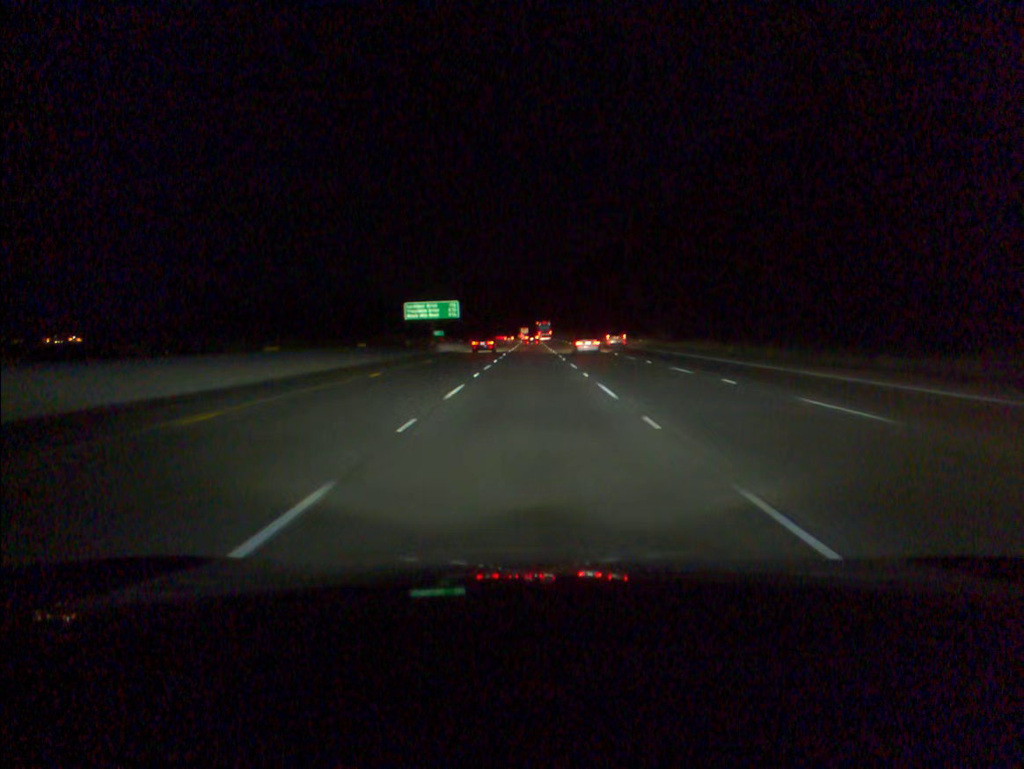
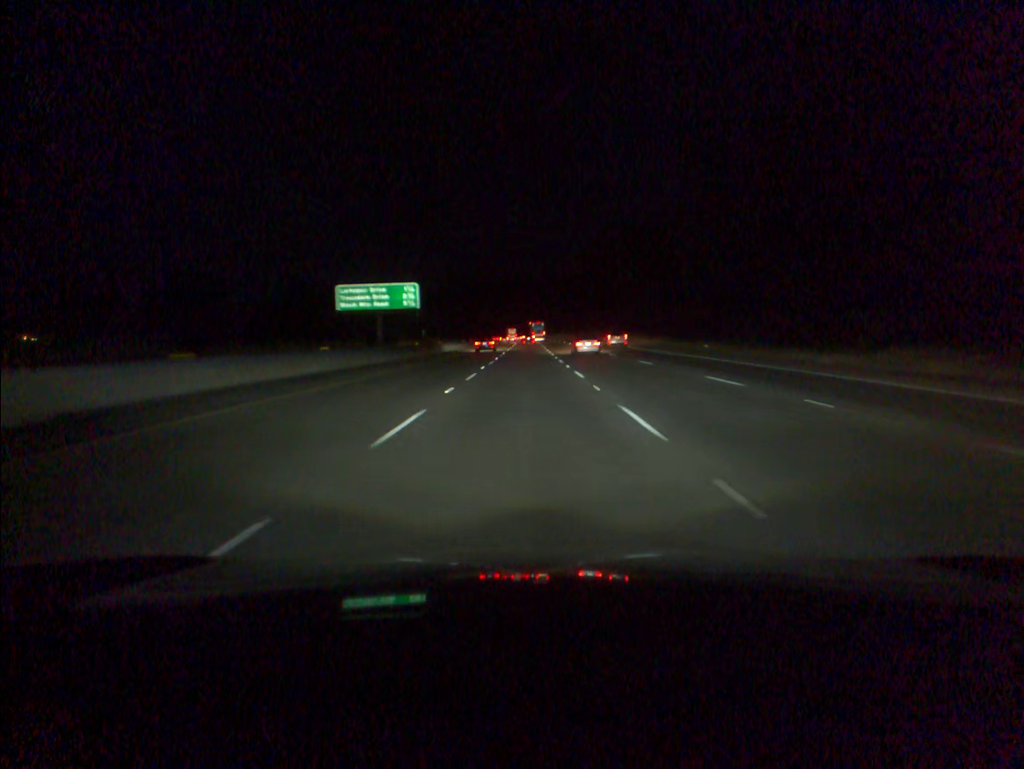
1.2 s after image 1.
(+0.1, +36.1) m; 0°
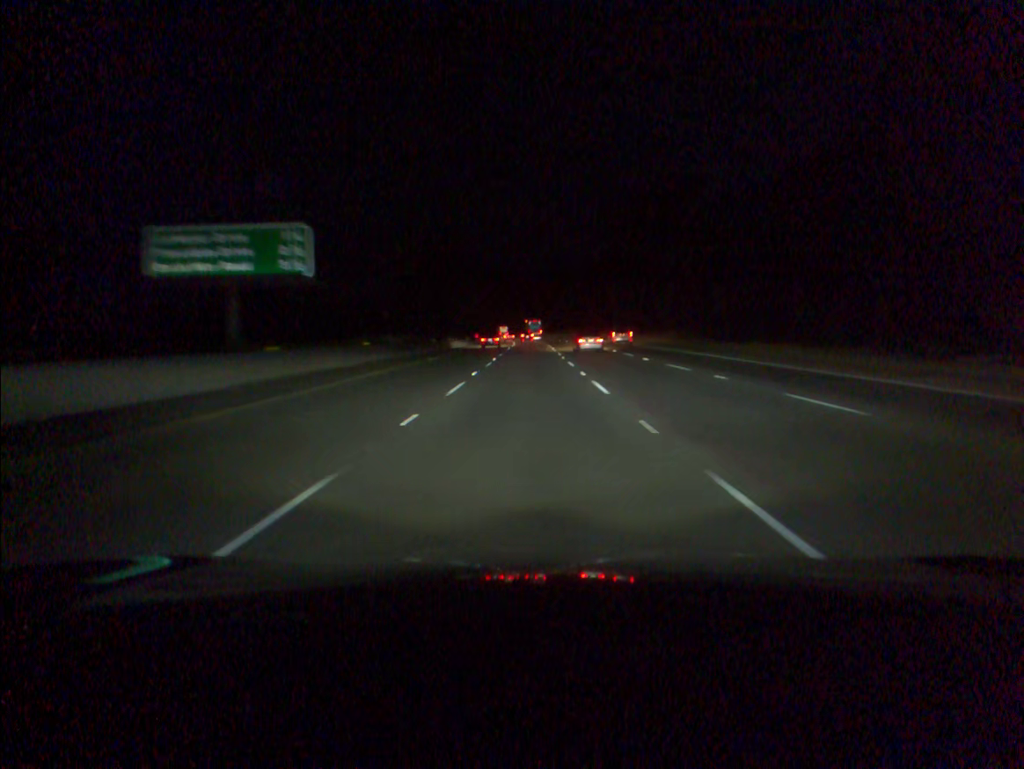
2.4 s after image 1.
(-0.1, +36.1) m; 0°
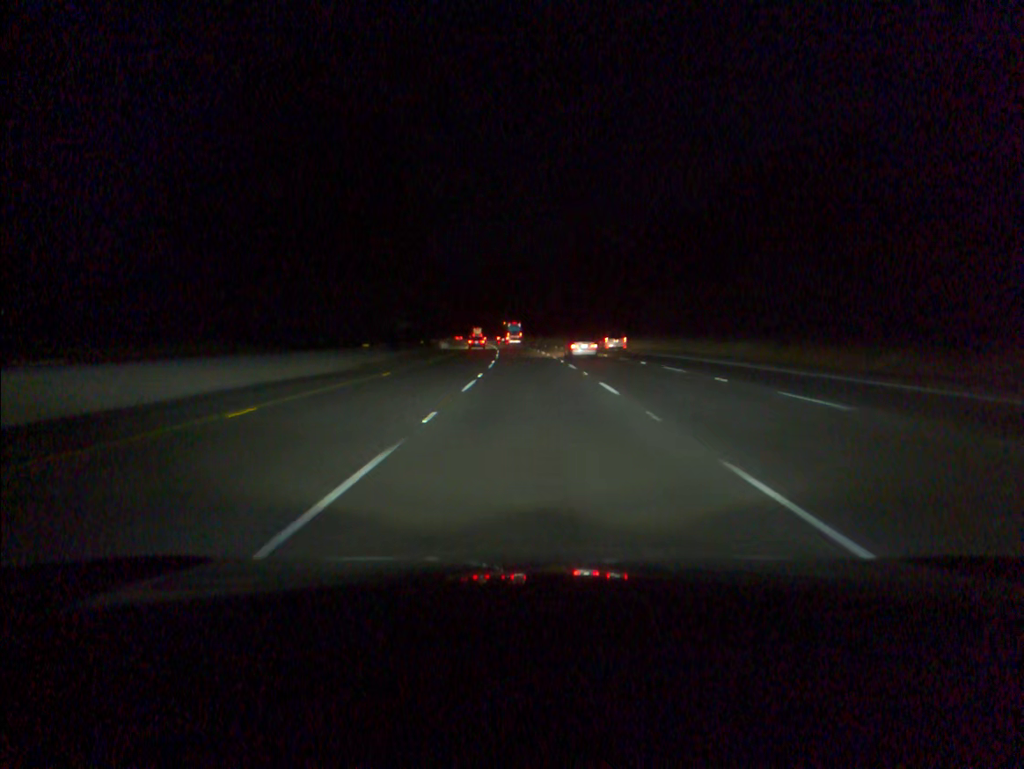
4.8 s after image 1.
(-0.1, +72.3) m; 0°
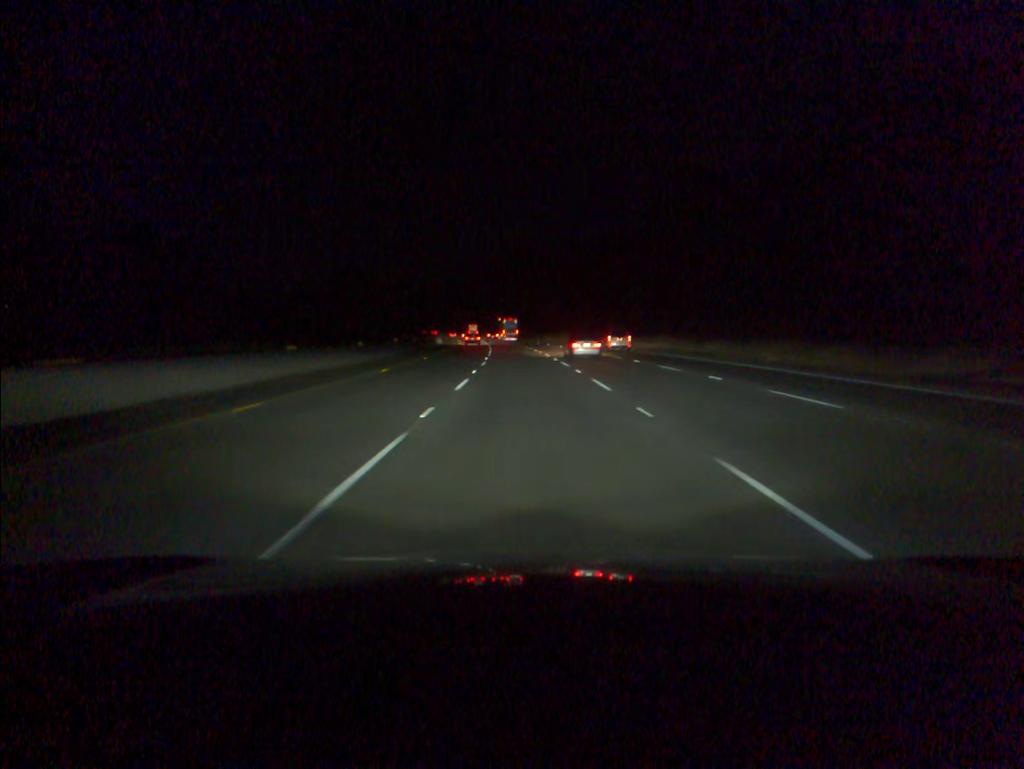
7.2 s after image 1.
(-1.2, +72.4) m; -2°
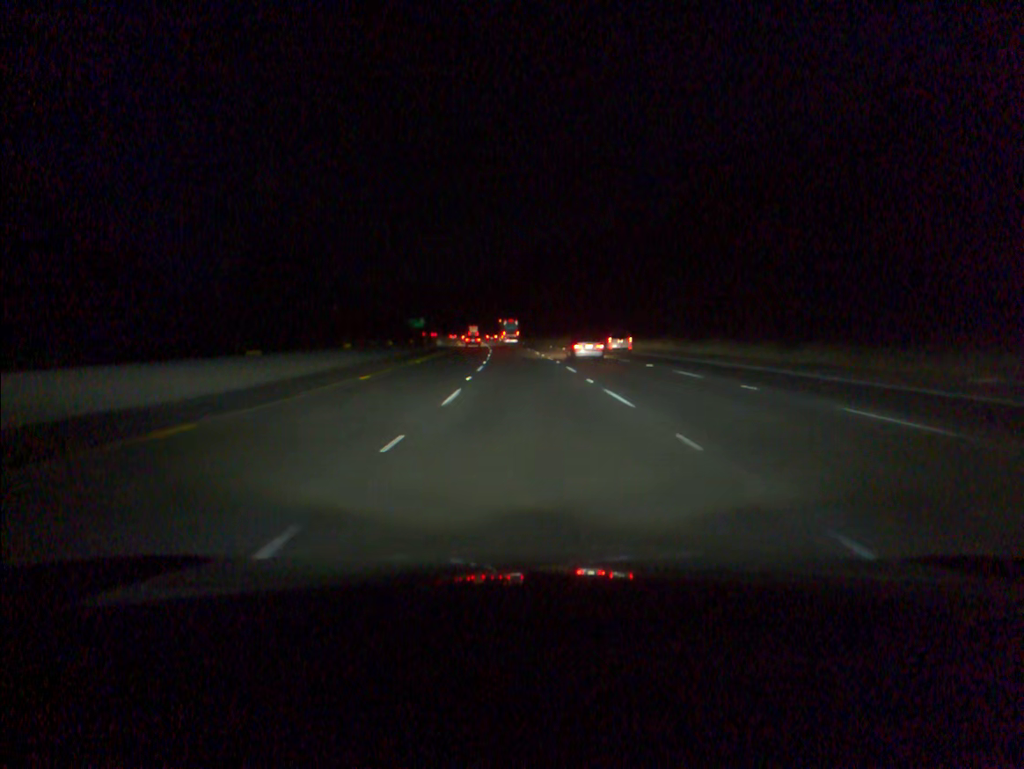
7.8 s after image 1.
(-0.1, +18.2) m; -1°
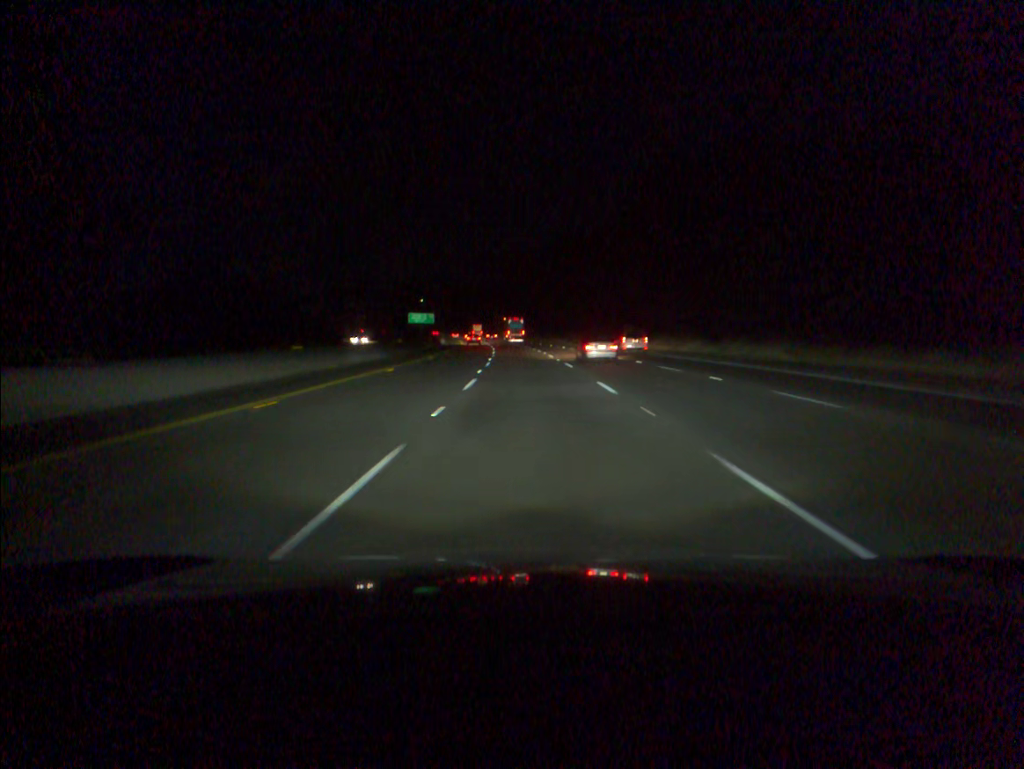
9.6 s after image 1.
(-1.2, +54.5) m; -2°
